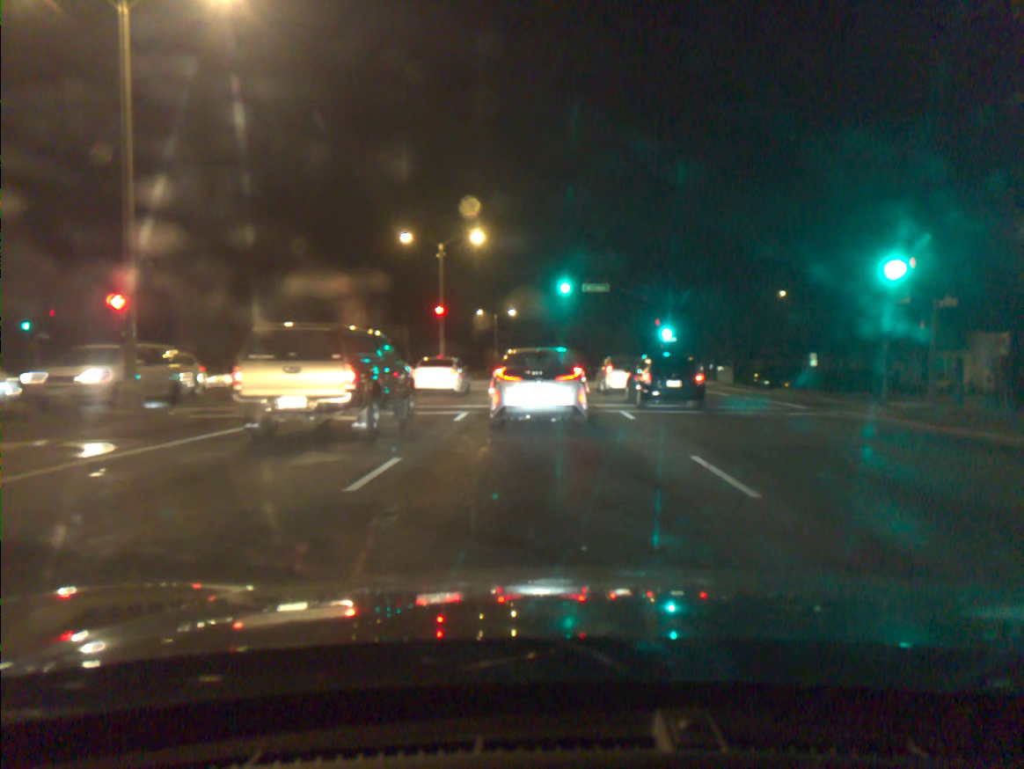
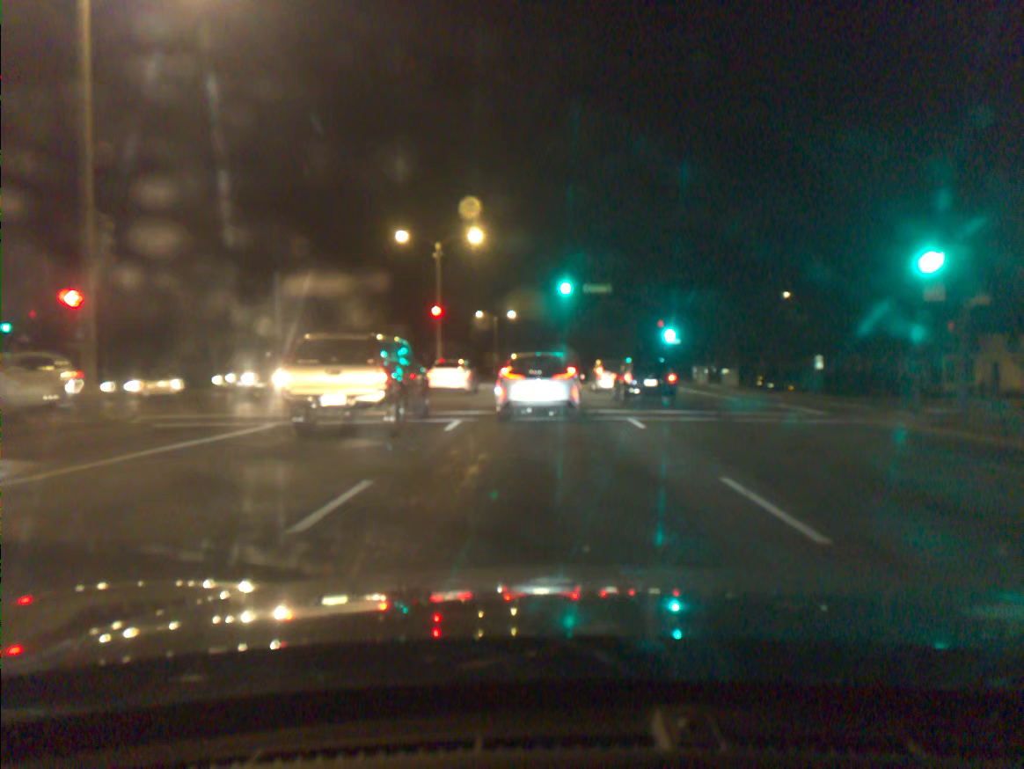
(0.0, +1.6) m; 0°
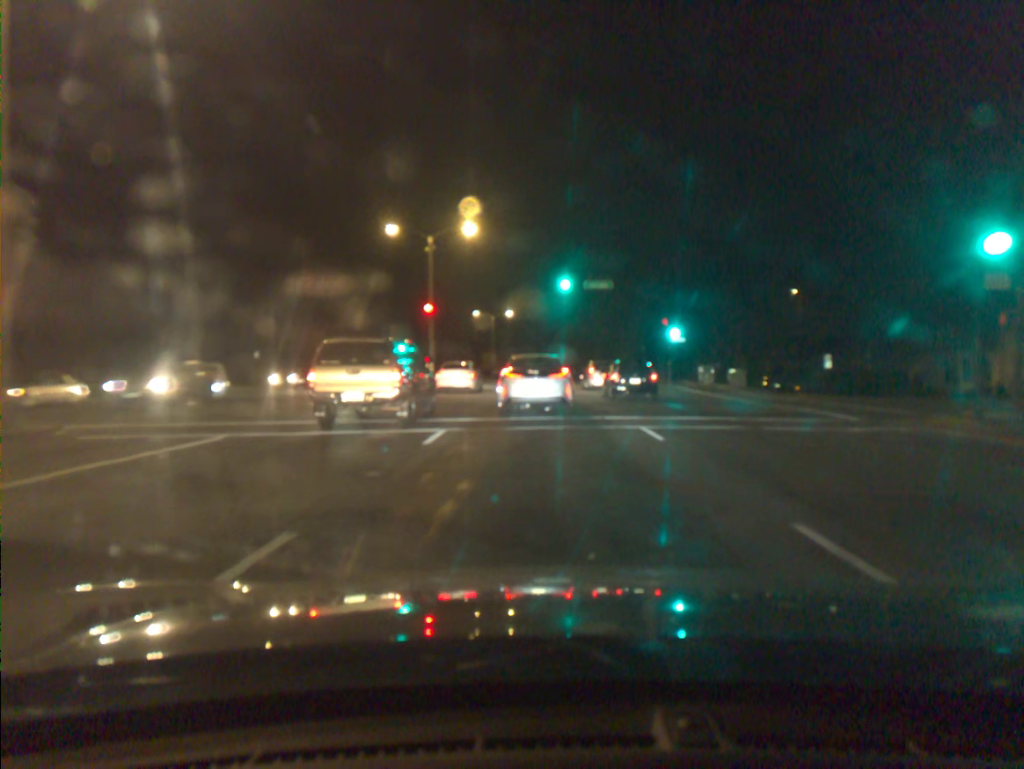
(0.0, +2.4) m; 0°
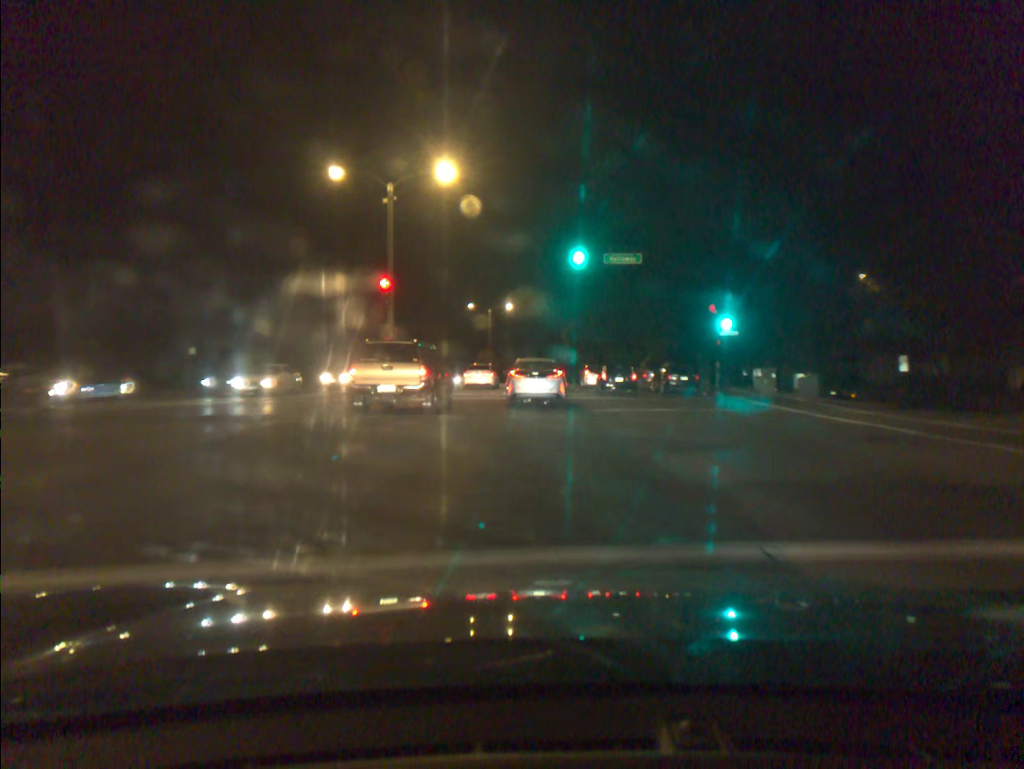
(-0.1, +12.3) m; -1°
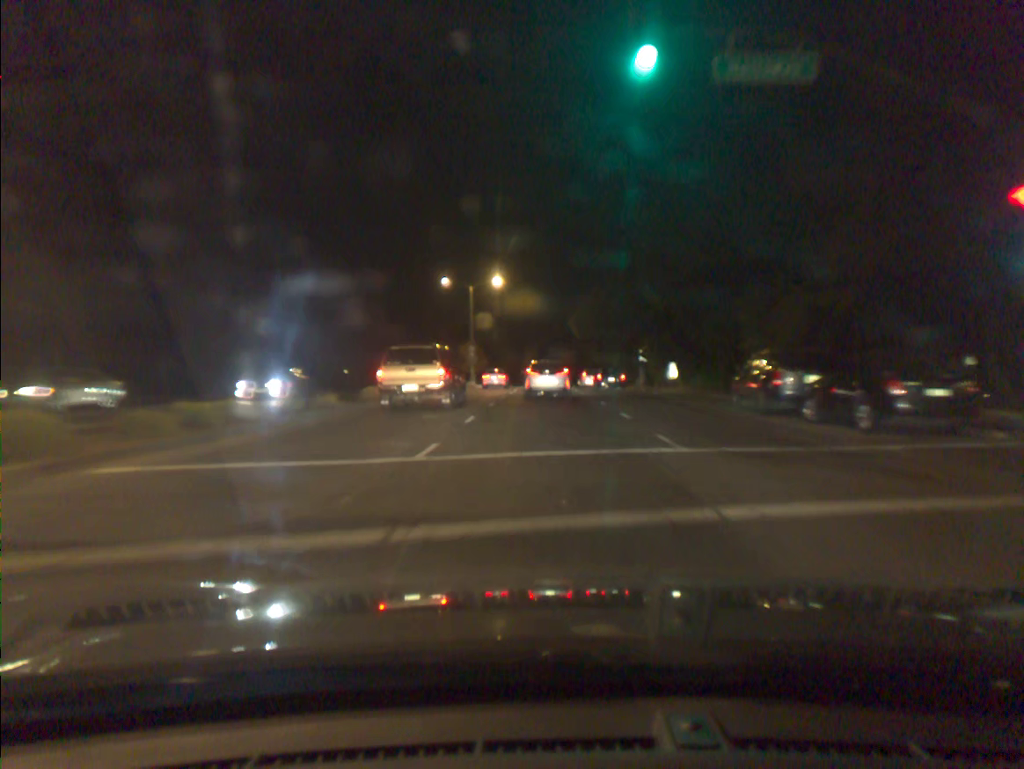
(-0.1, +24.1) m; 0°
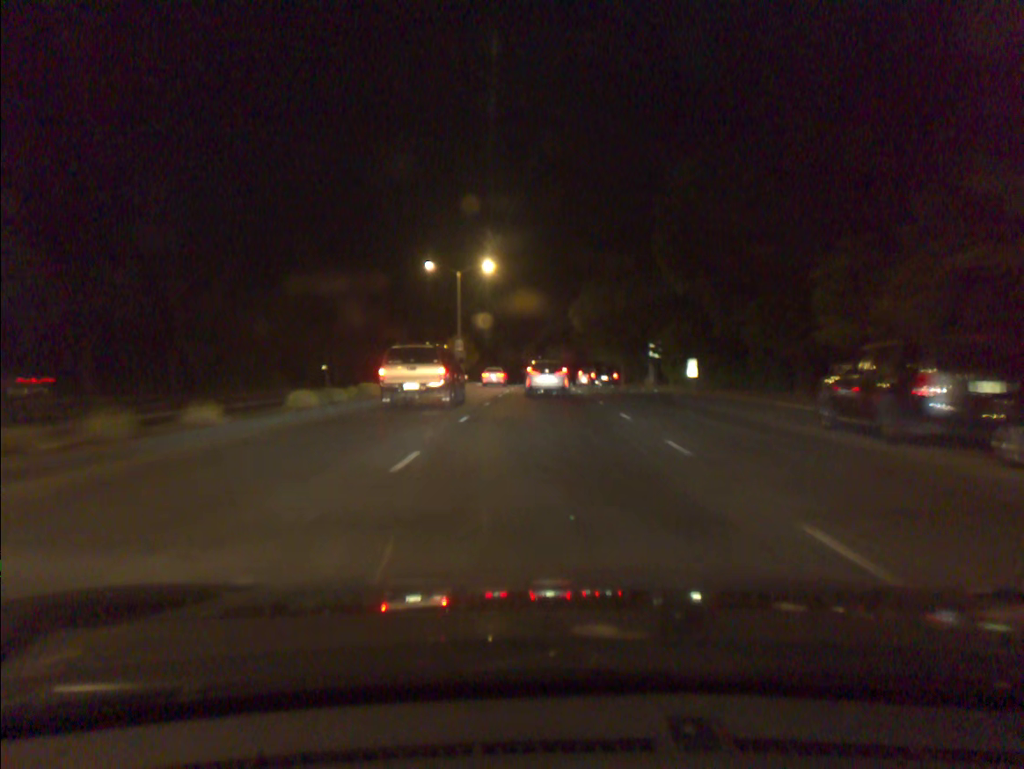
(0.0, +7.6) m; 0°
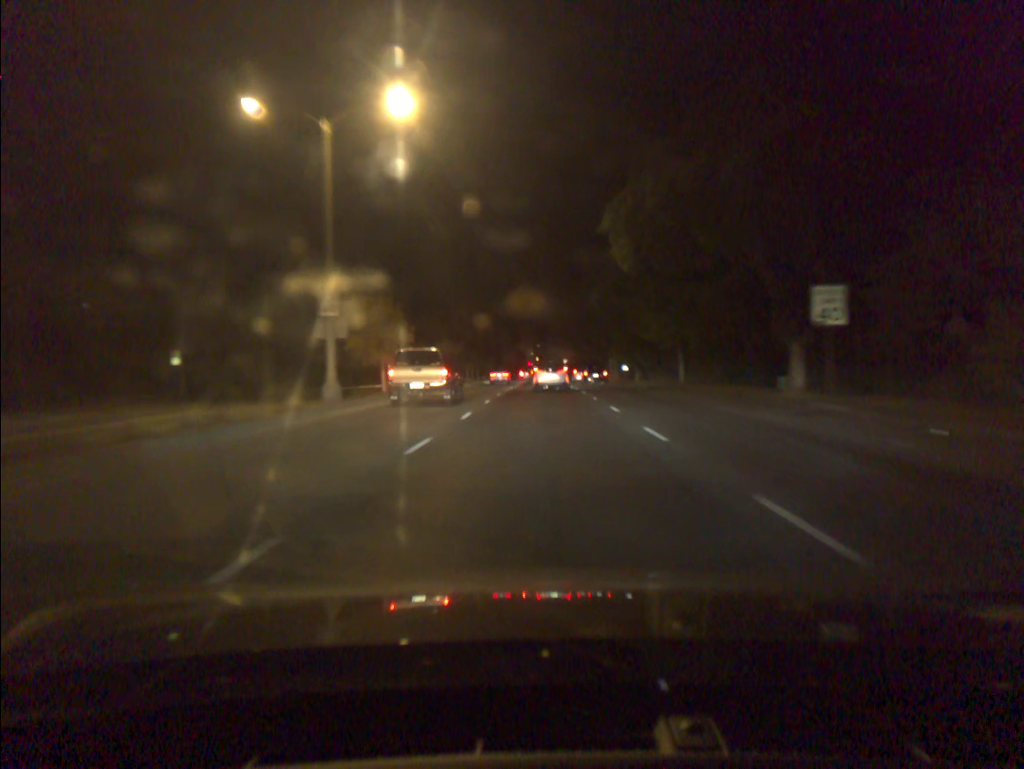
(0.0, +34.6) m; 0°
